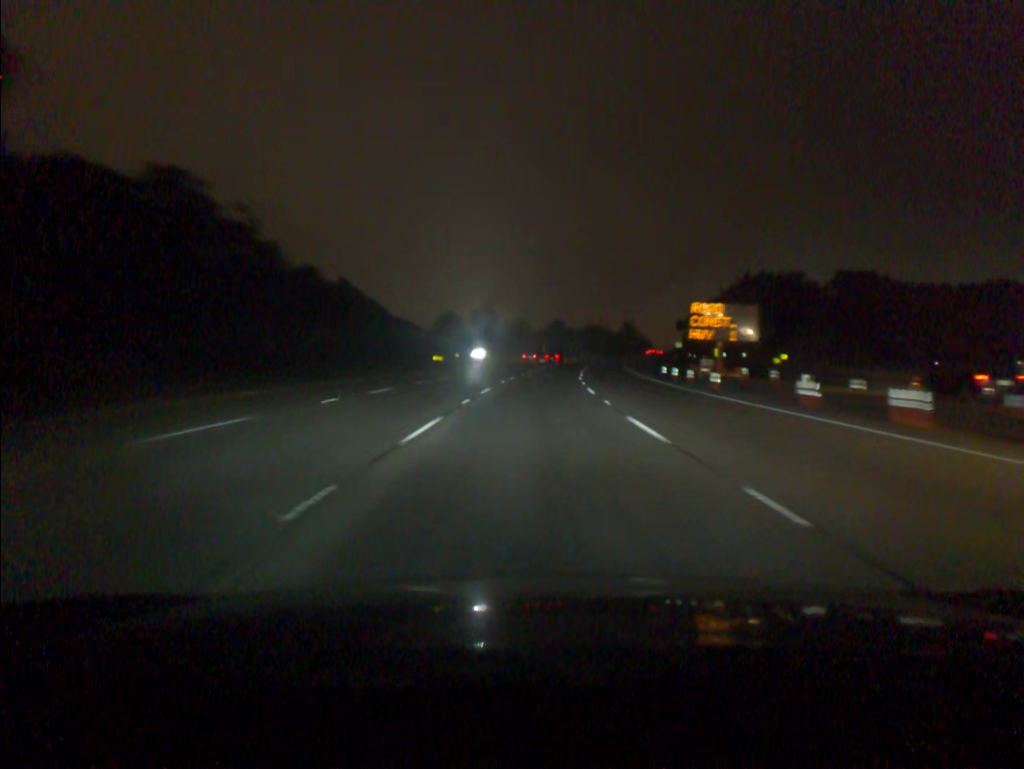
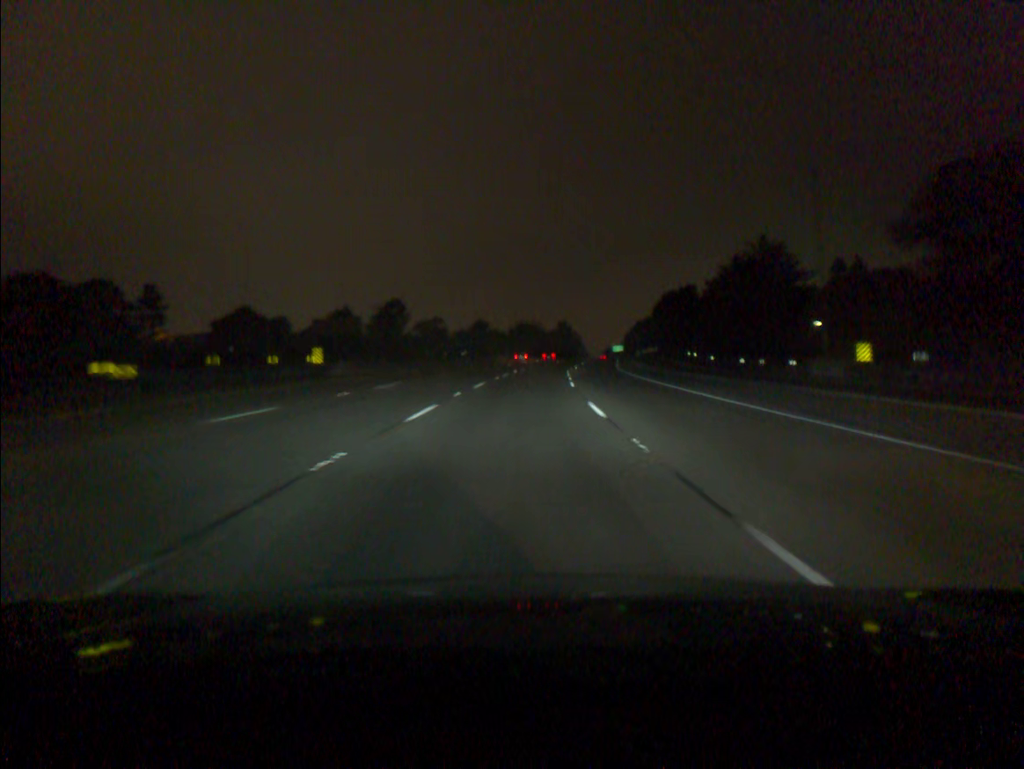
(+2.6, +54.2) m; +6°
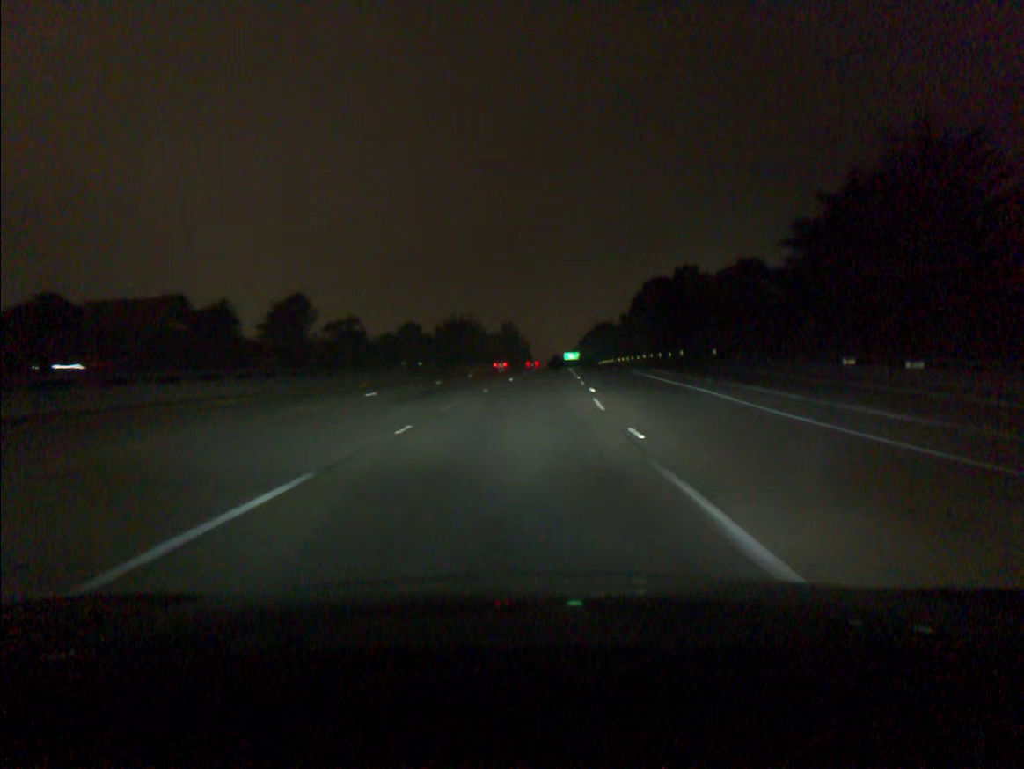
(+2.0, +54.4) m; +4°
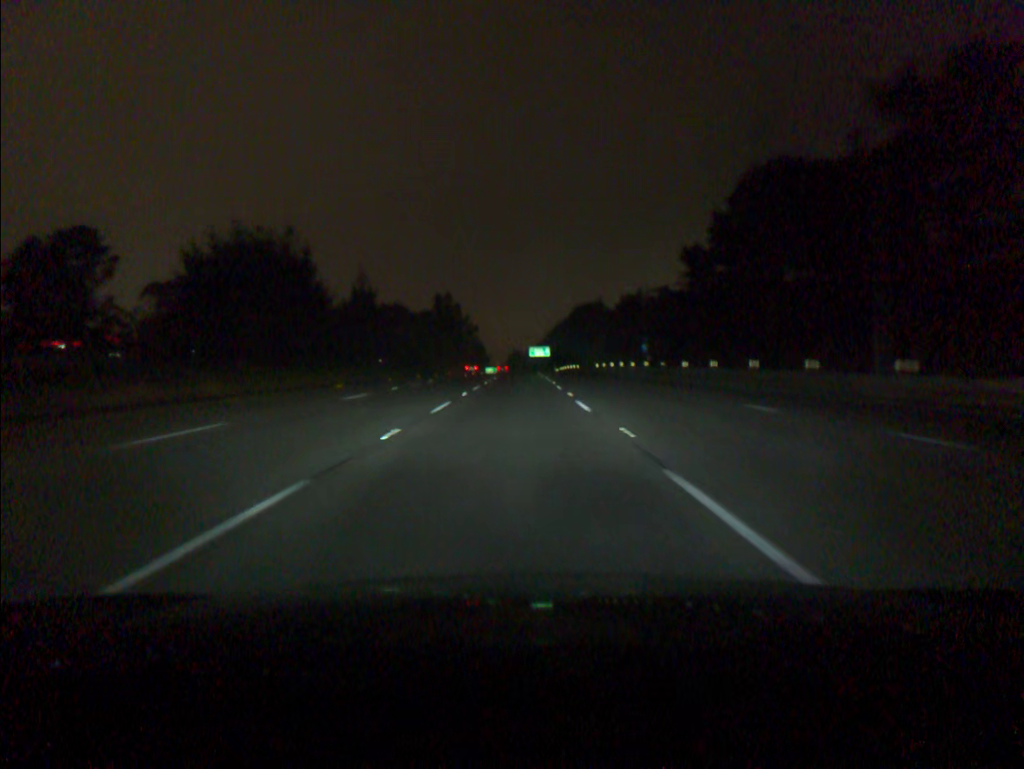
(+4.3, +91.2) m; +3°
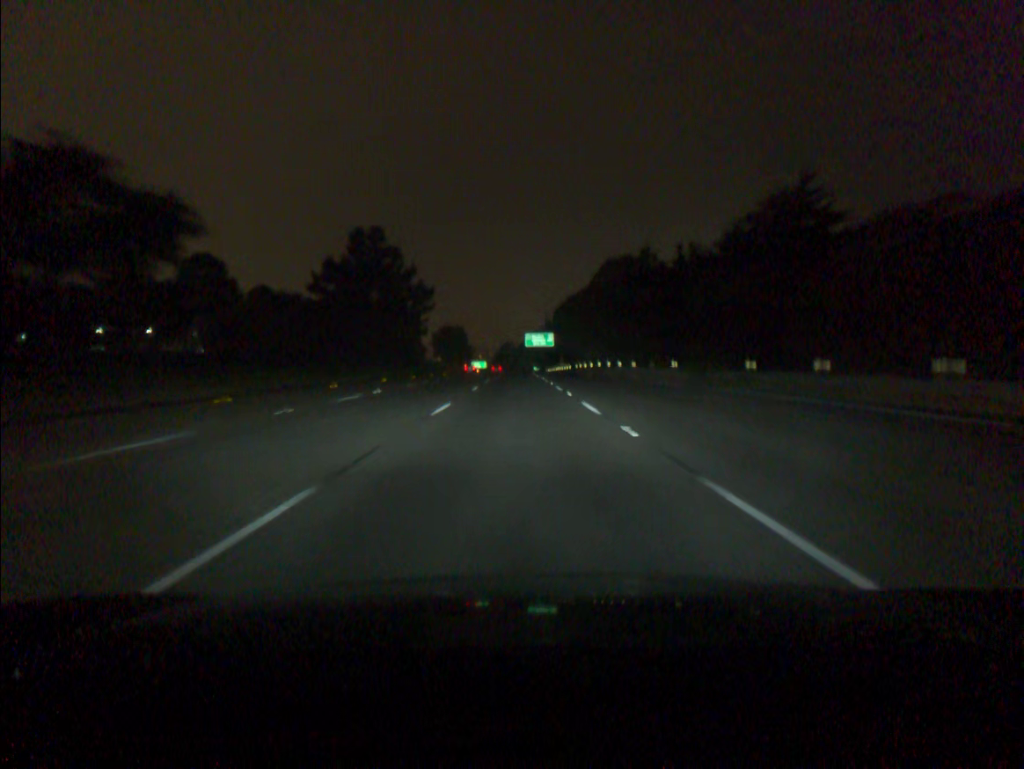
(+0.2, +73.6) m; 0°
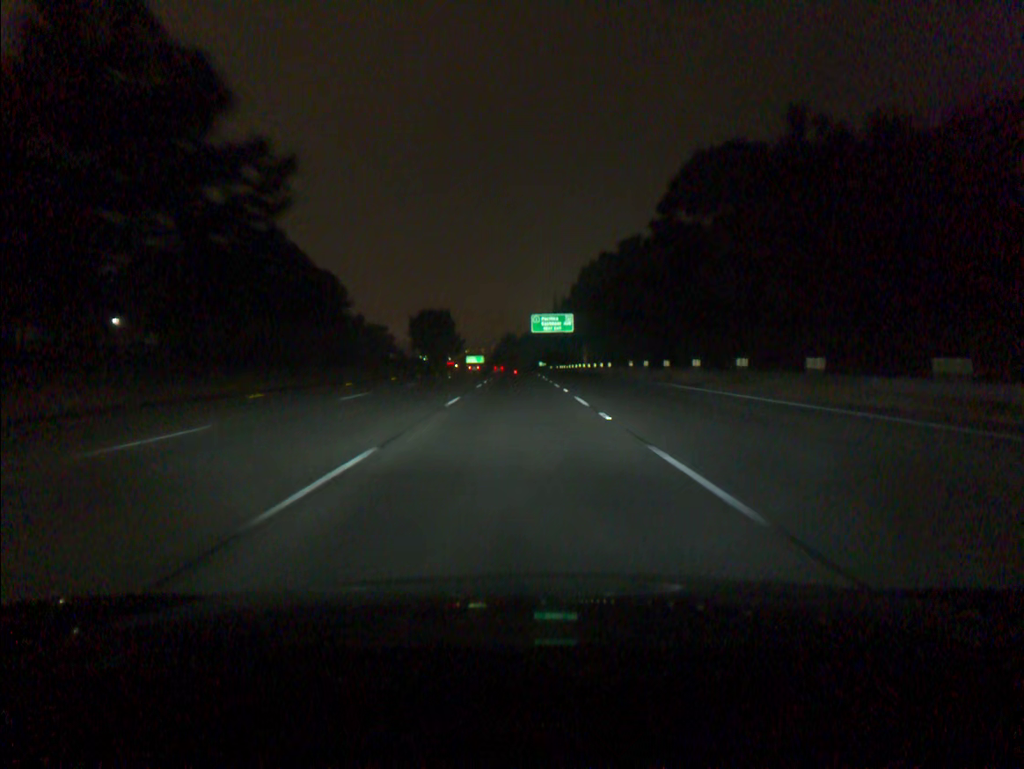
(-0.1, +55.5) m; 0°
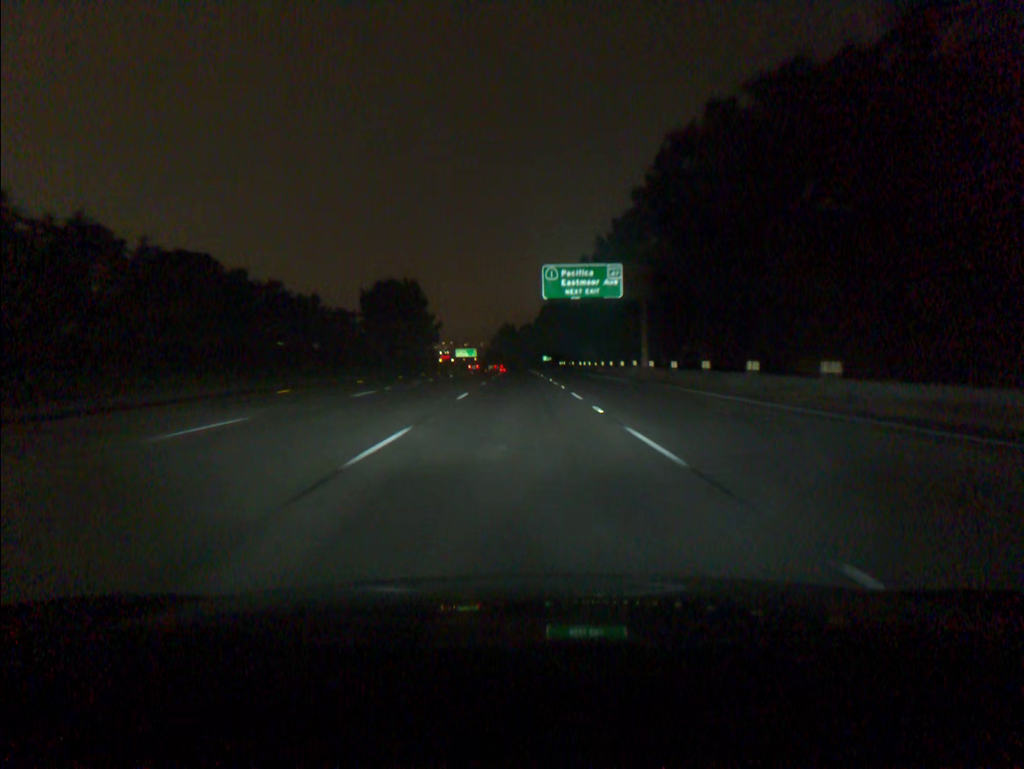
(0.0, +55.4) m; 0°
